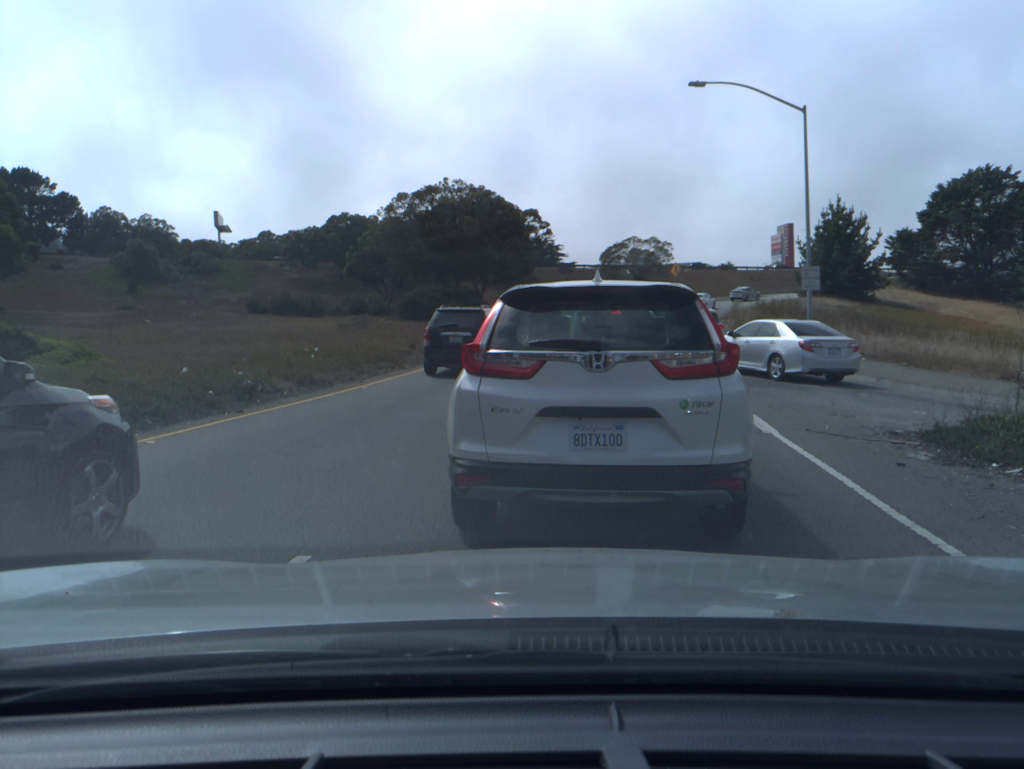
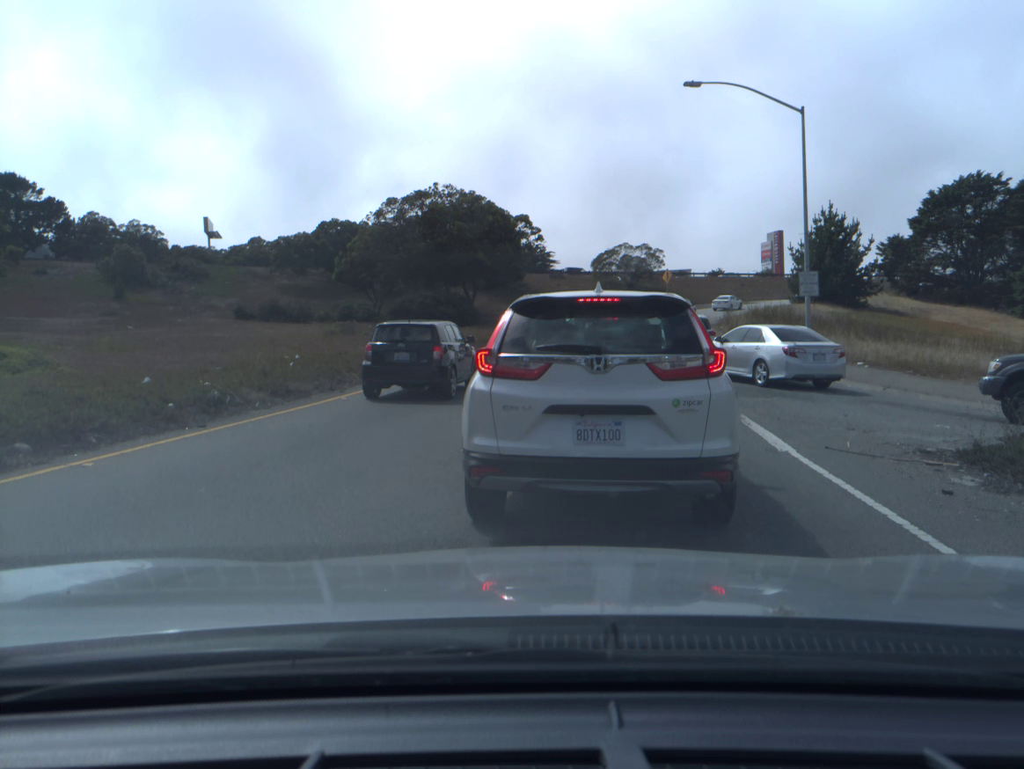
(0.0, +1.0) m; +1°
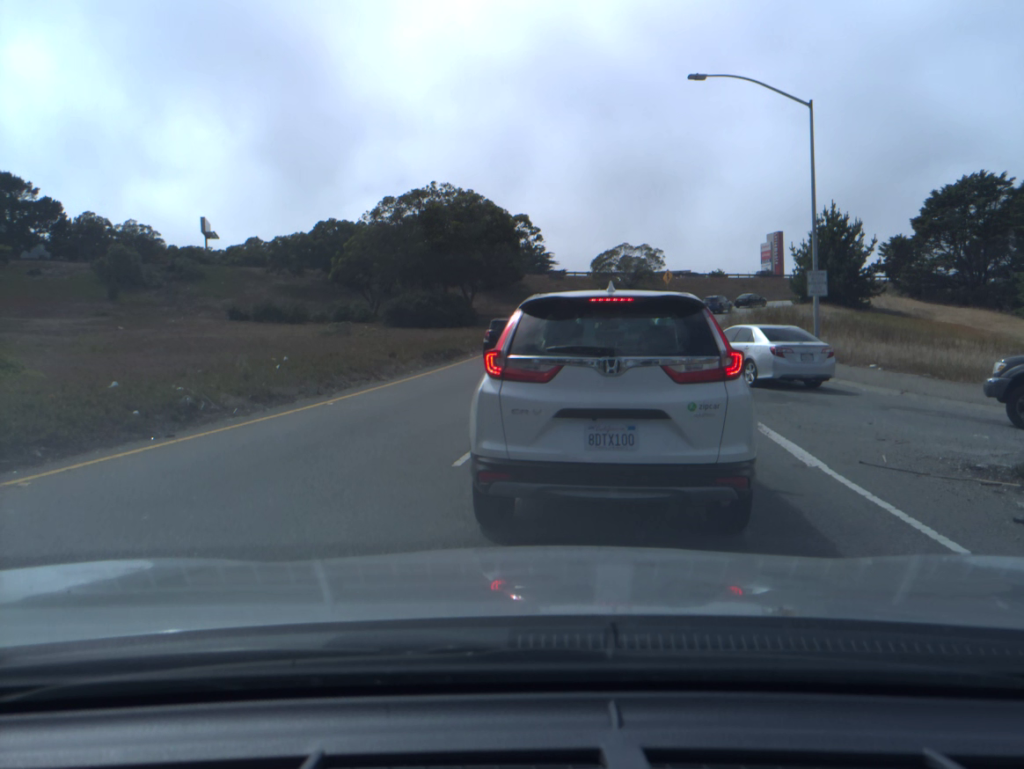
(0.0, +1.0) m; 0°
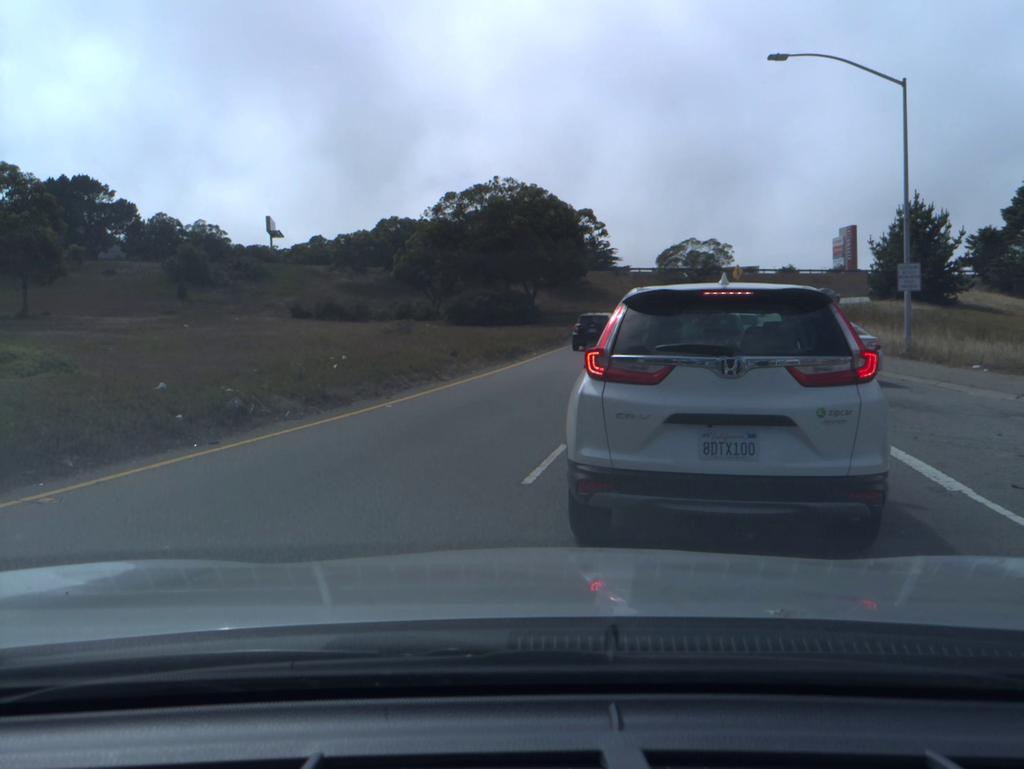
(-0.2, +1.0) m; -4°
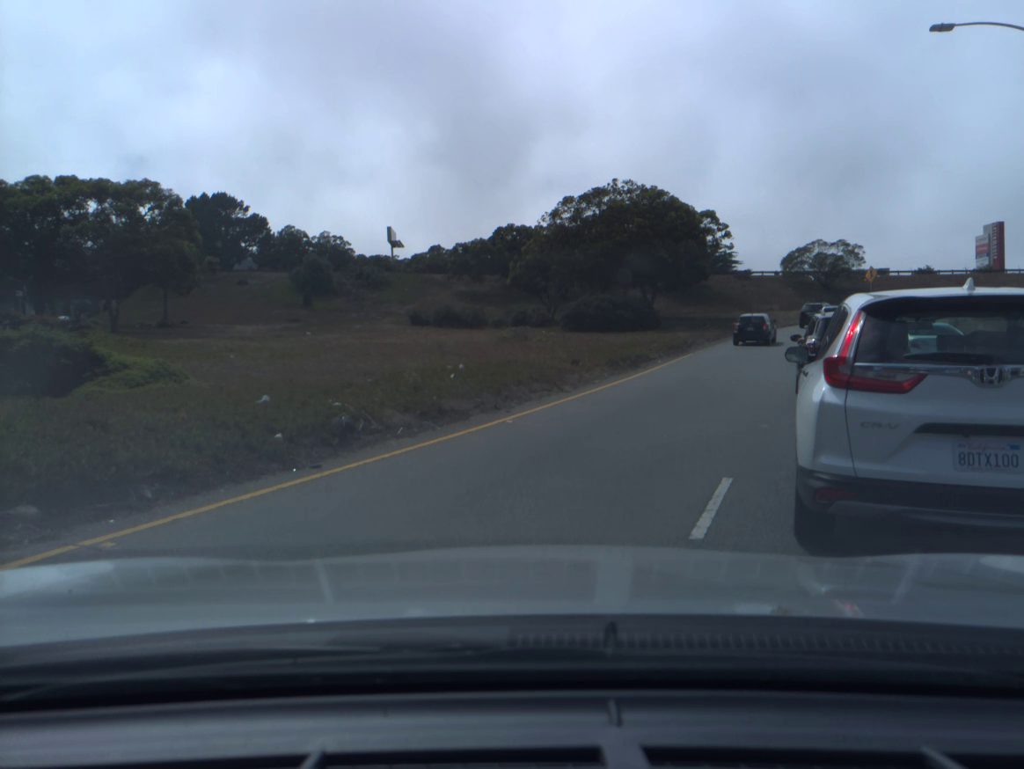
(-0.3, +1.6) m; -8°
